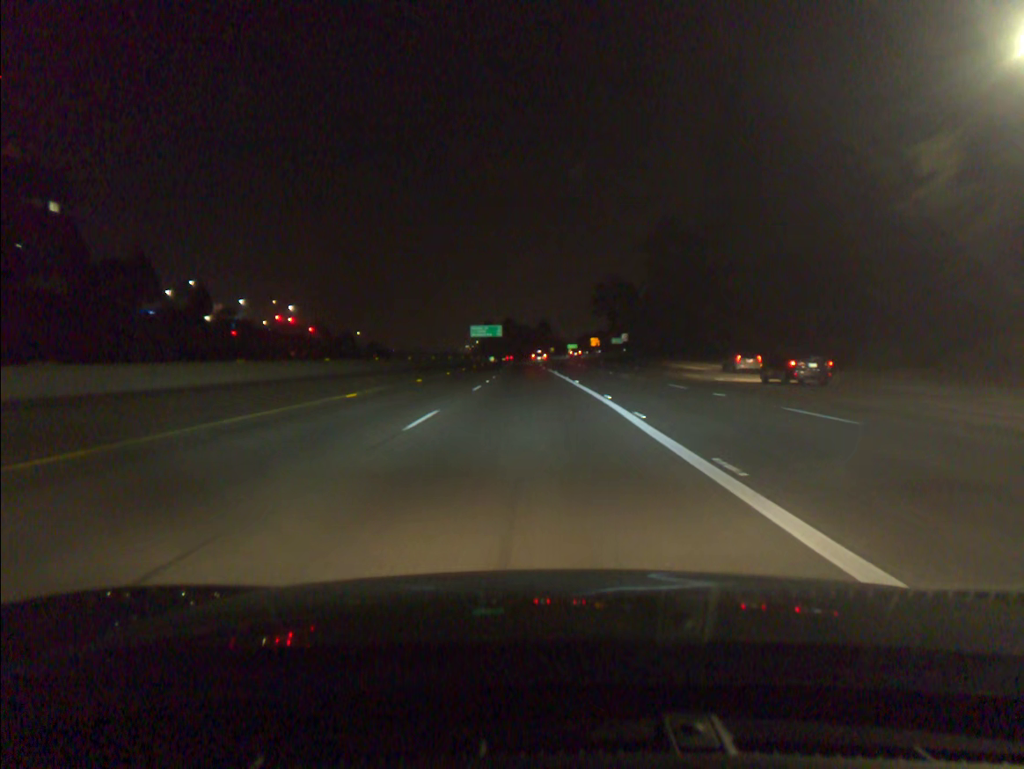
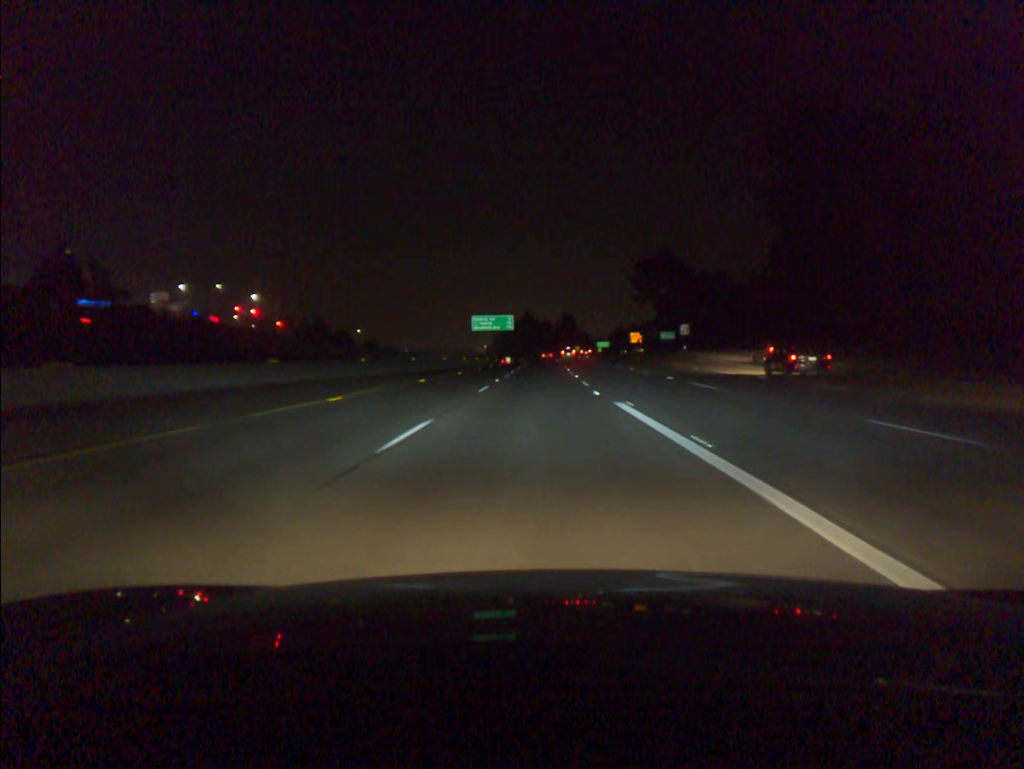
(-0.7, +46.9) m; -2°
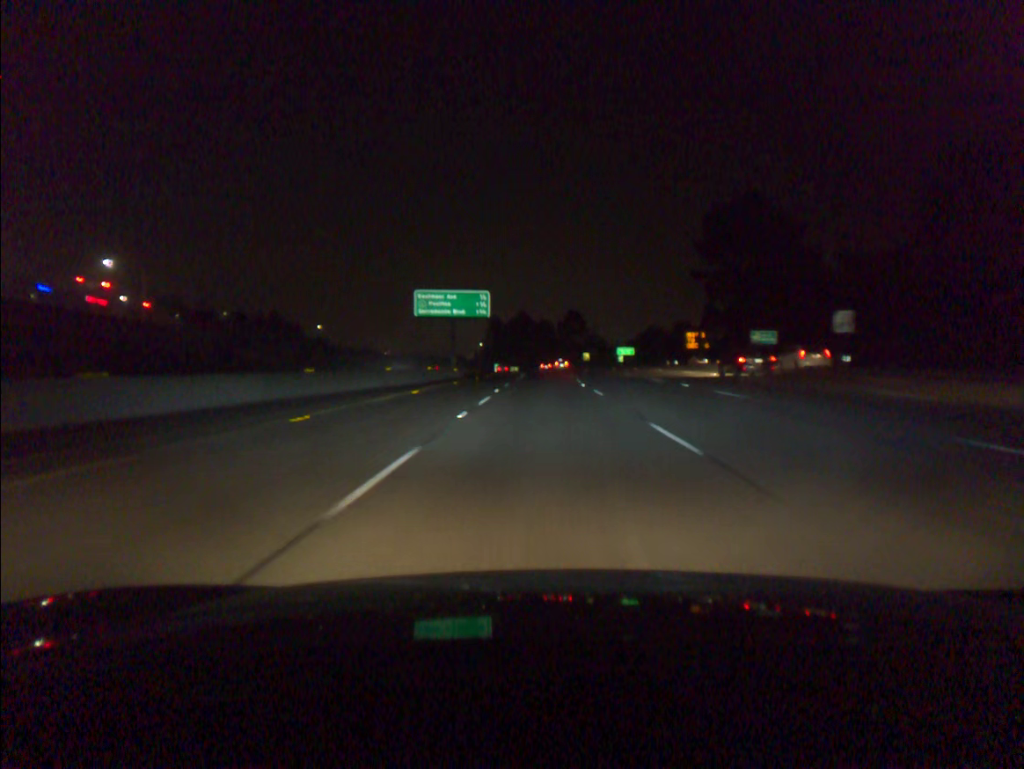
(0.0, +62.4) m; 0°
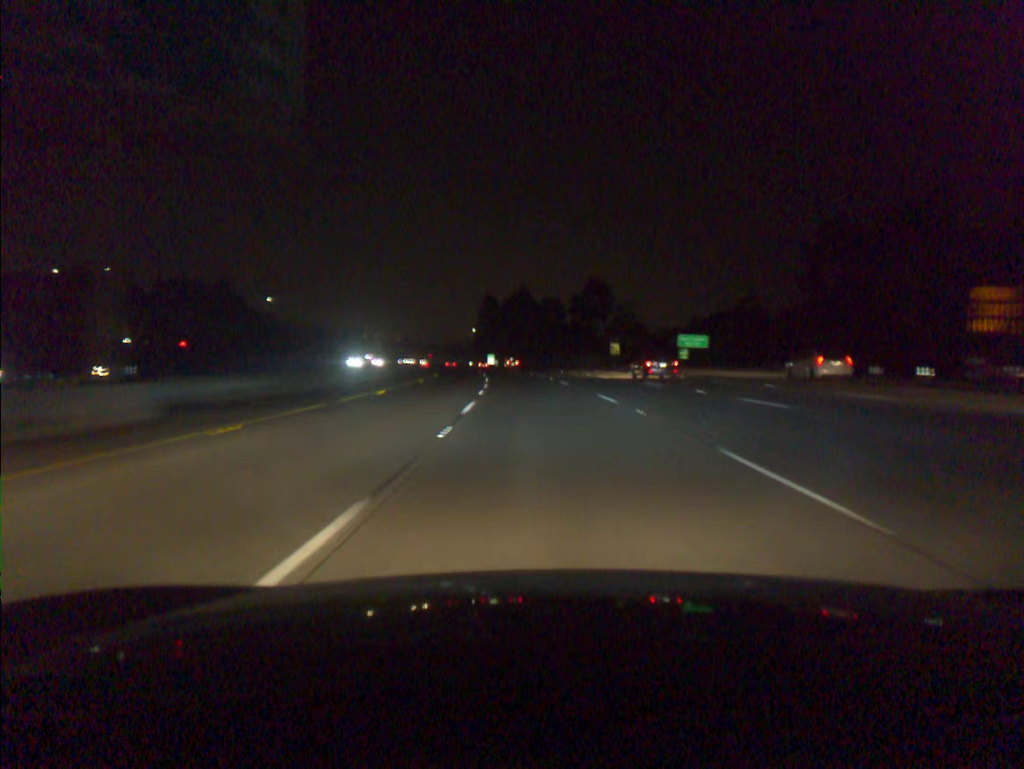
(0.0, +62.2) m; 0°
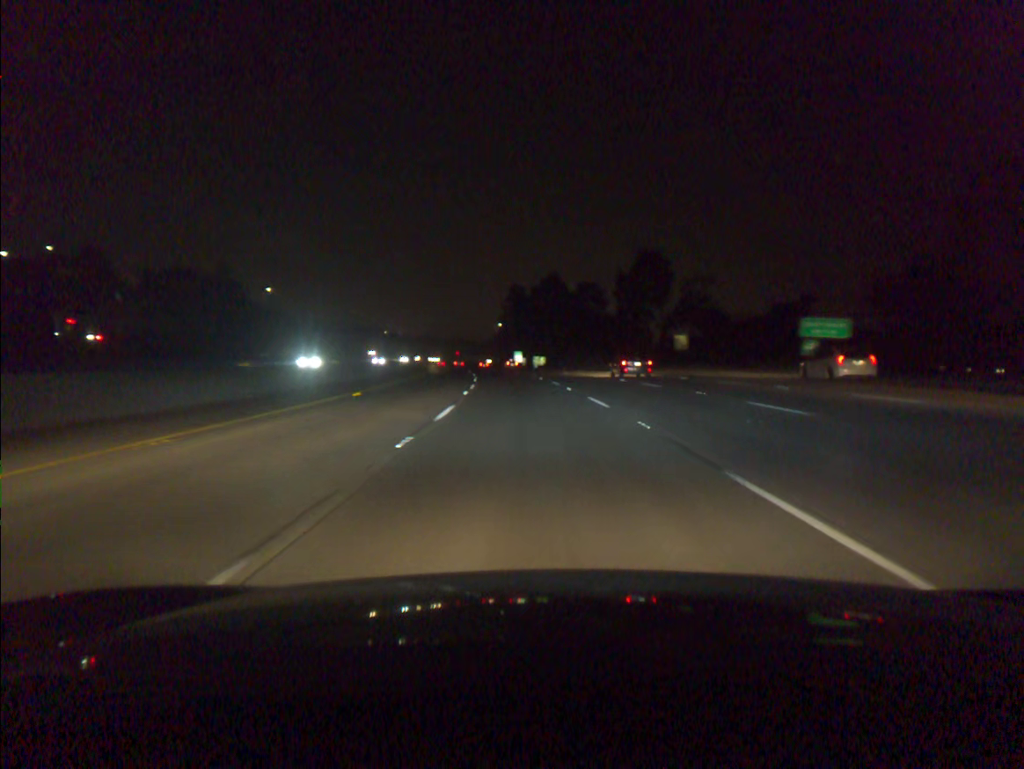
(-0.5, +31.2) m; -2°
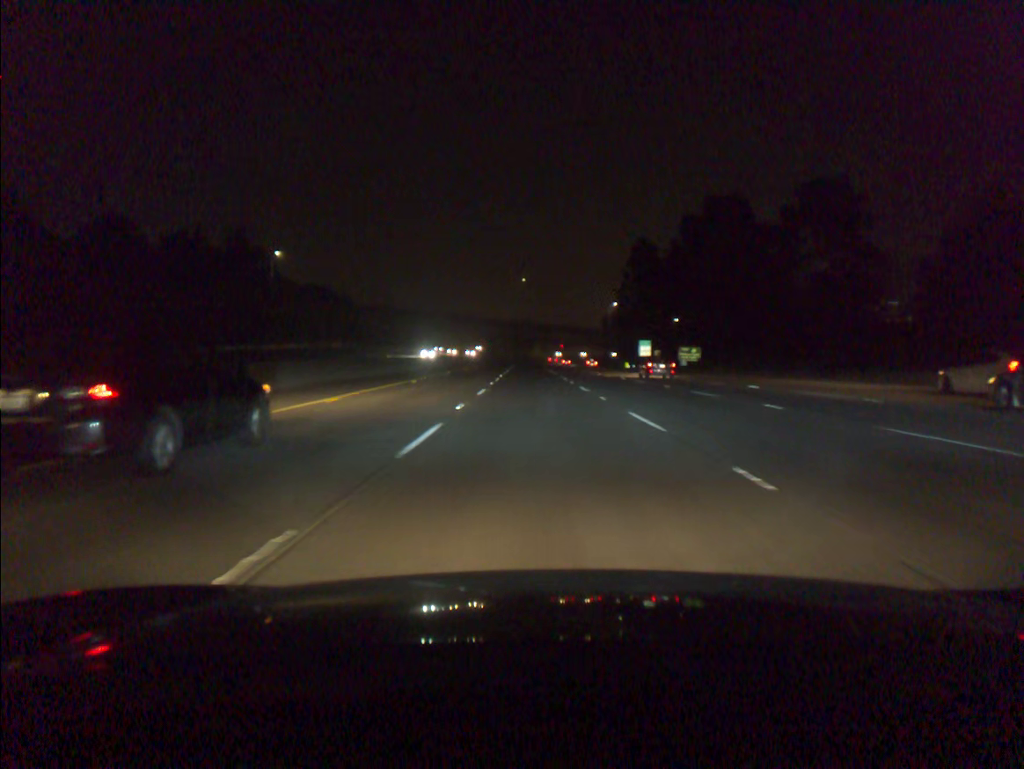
(-5.7, +78.6) m; -8°
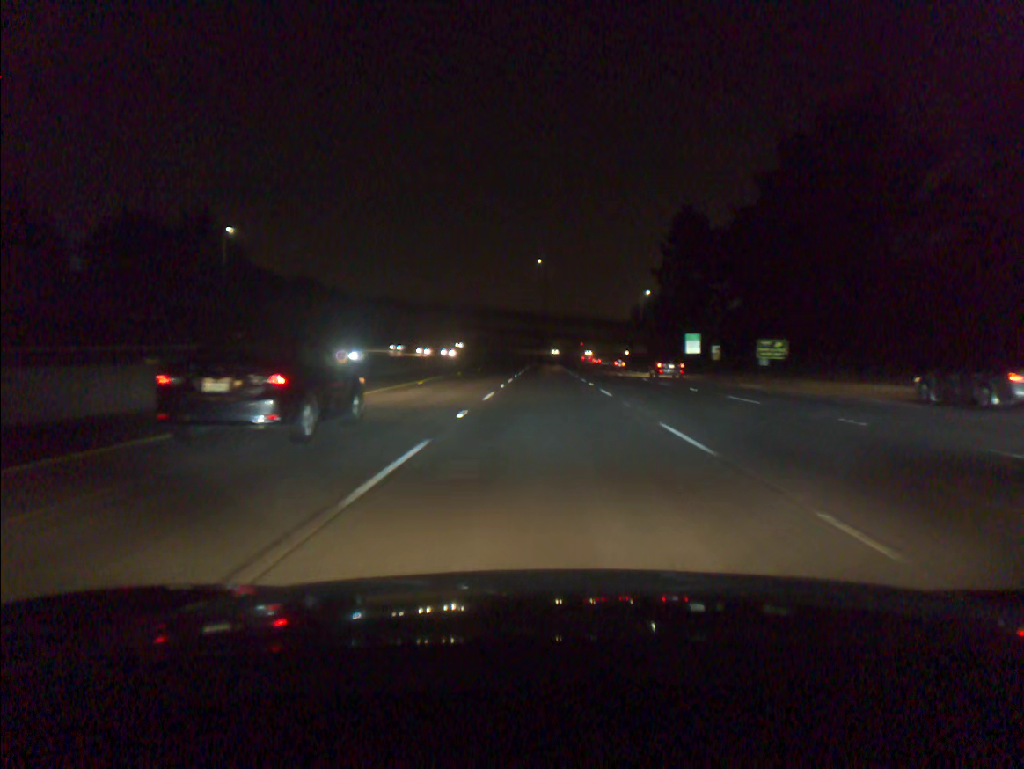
(-0.4, +32.0) m; -1°
